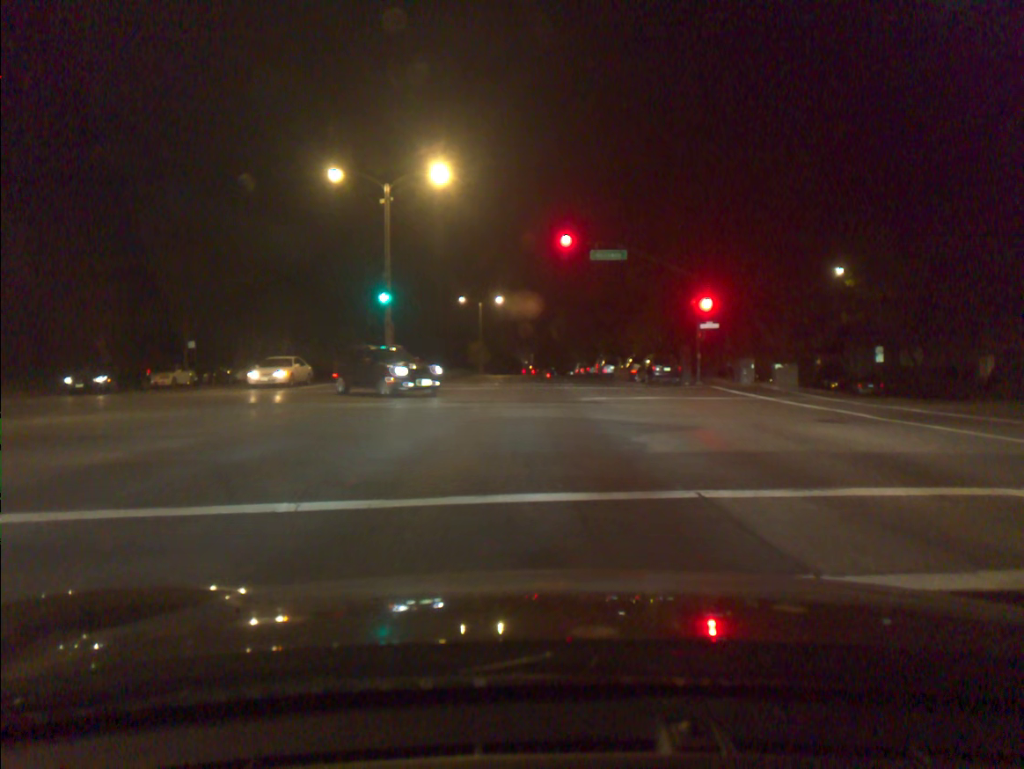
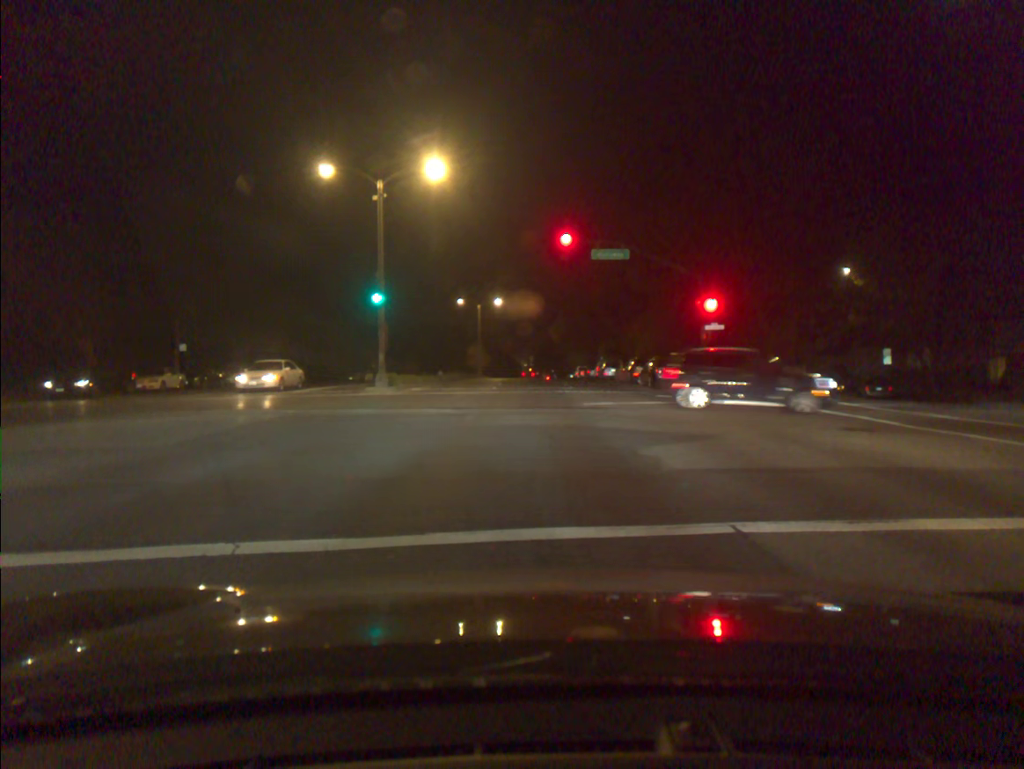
(0.0, +1.3) m; 0°
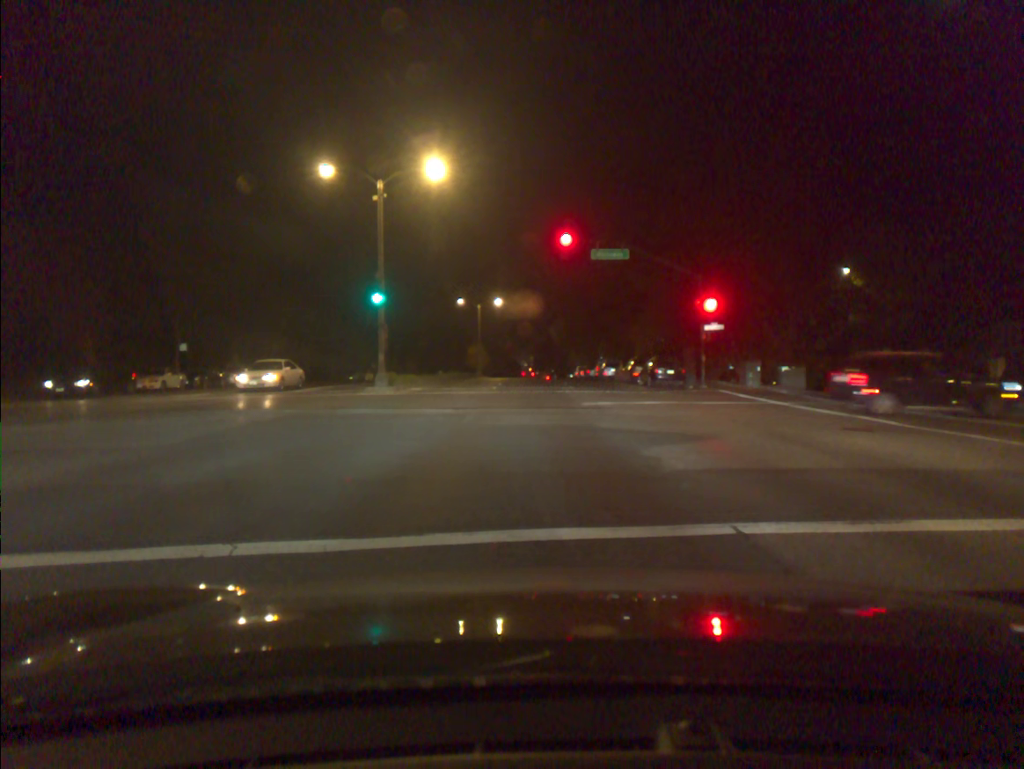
(0.0, 0.0) m; 0°
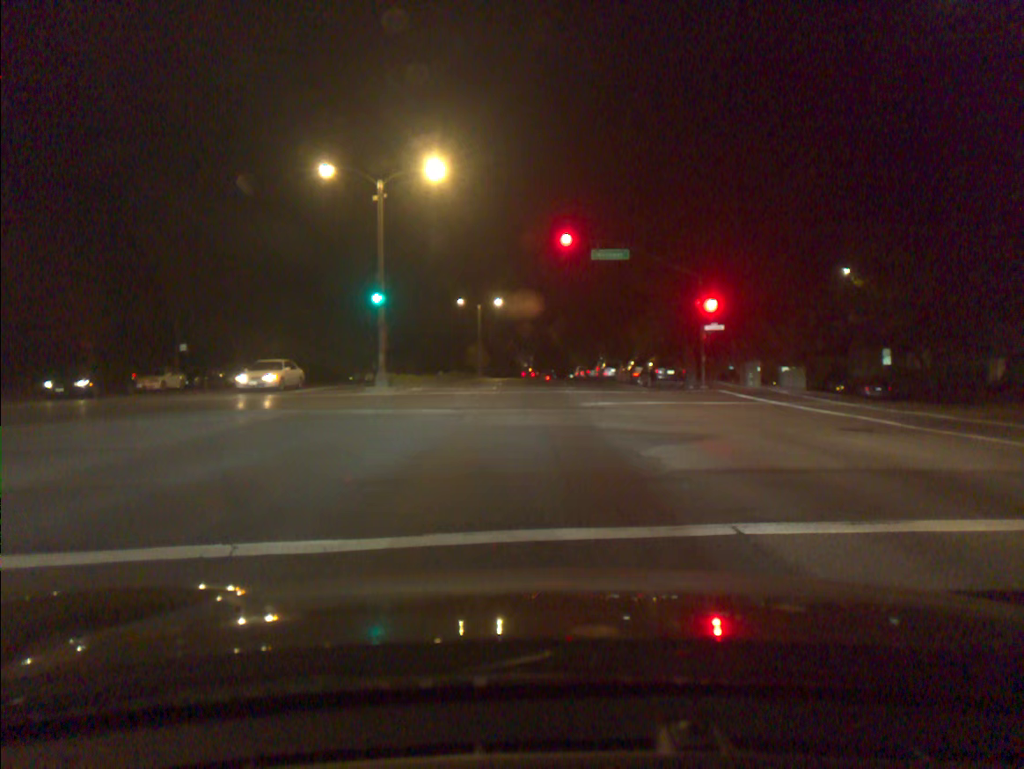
(0.0, 0.0) m; 0°
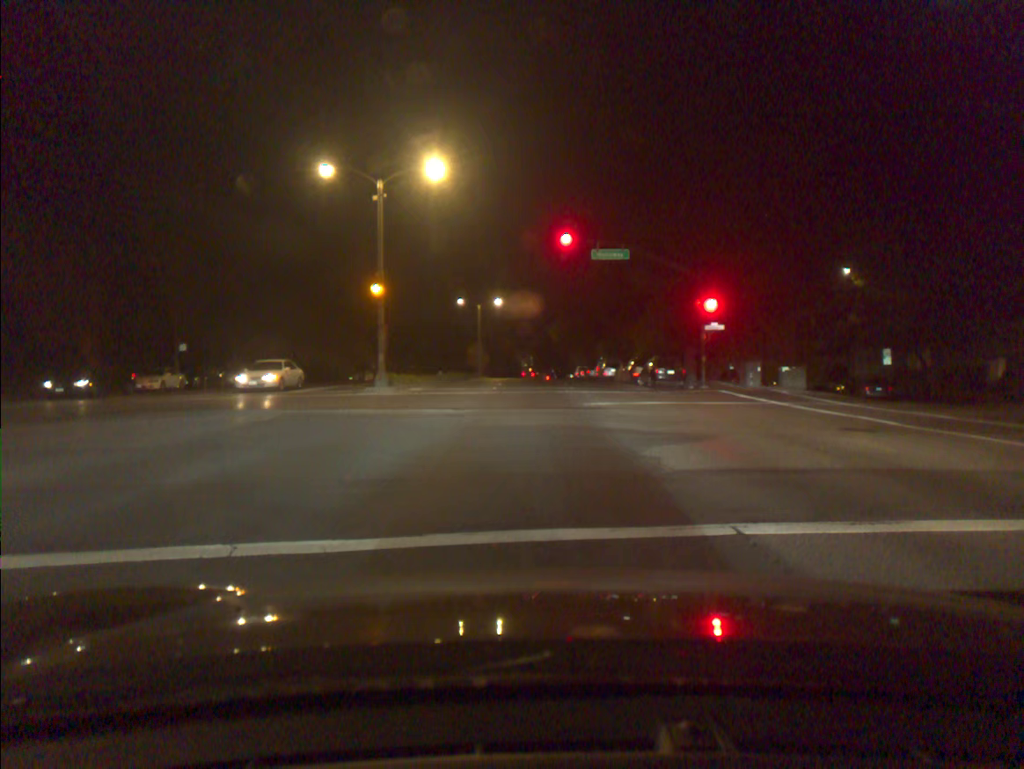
(0.0, 0.0) m; 0°
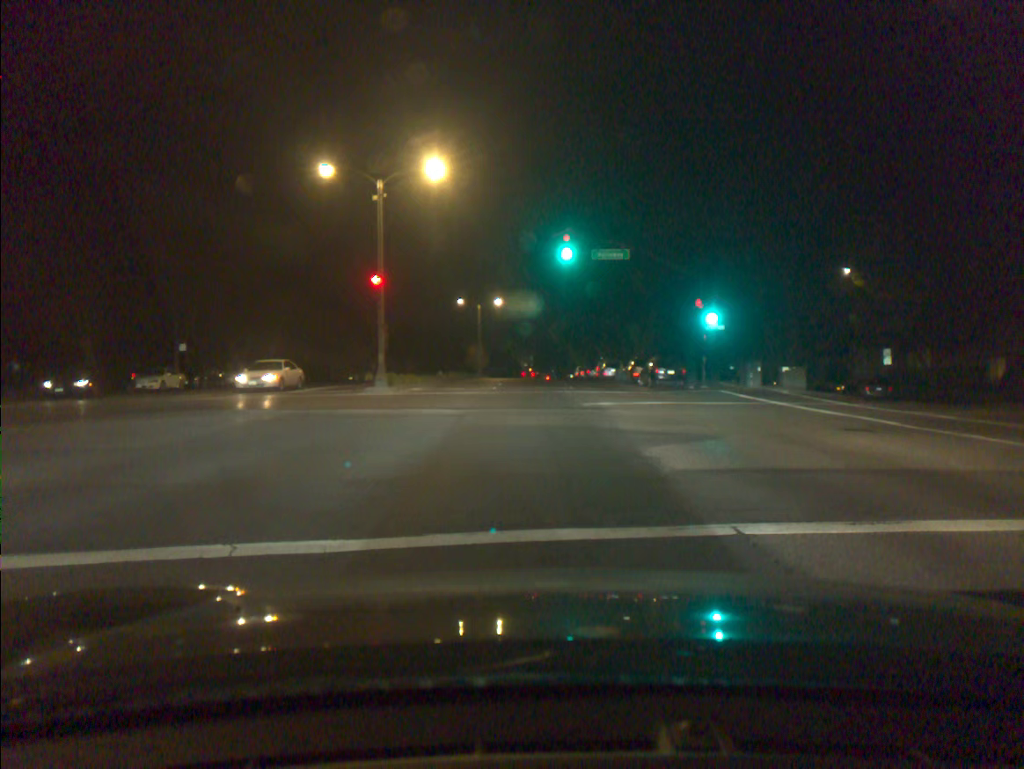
(0.0, 0.0) m; 0°
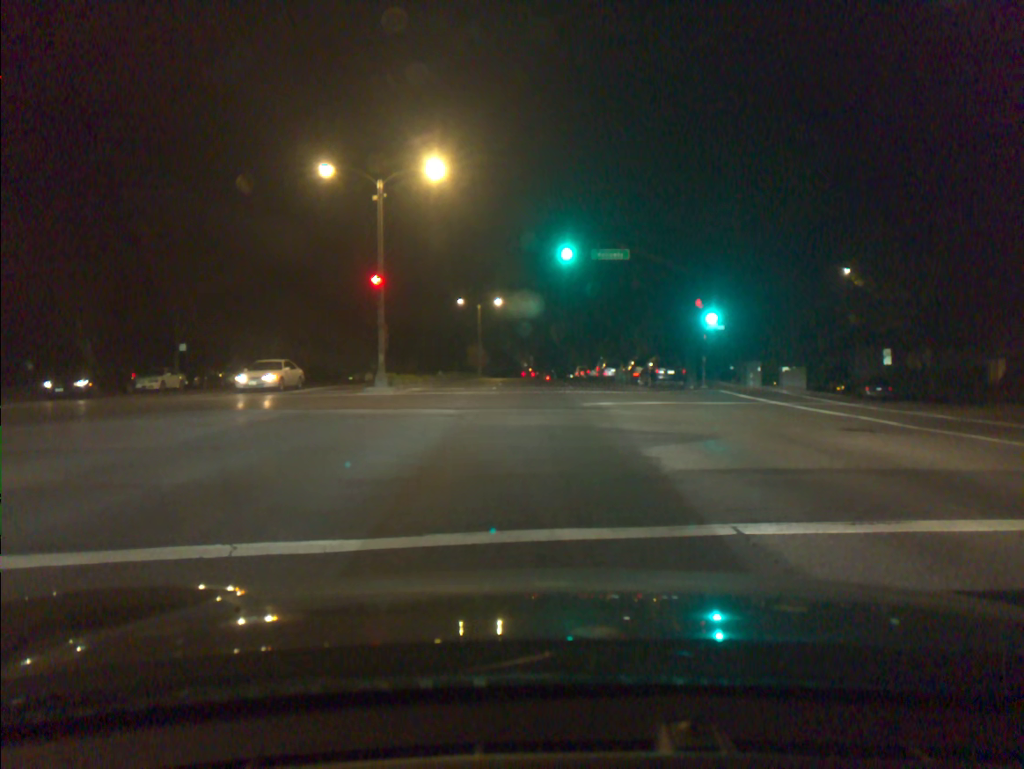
(0.0, 0.0) m; 0°
